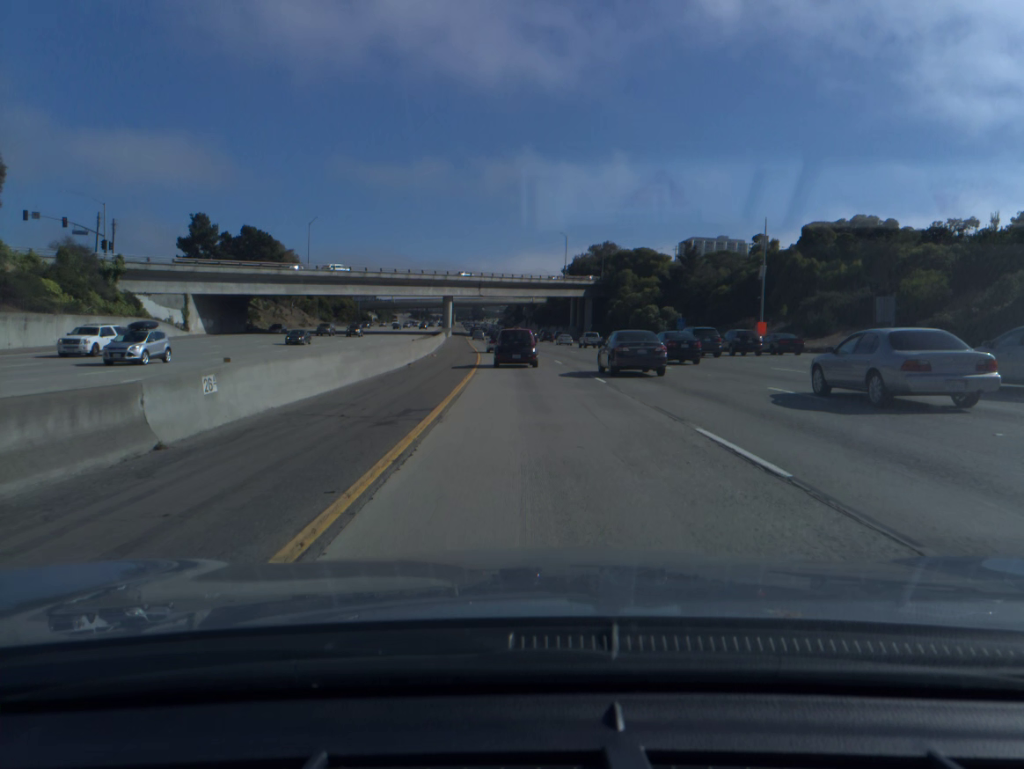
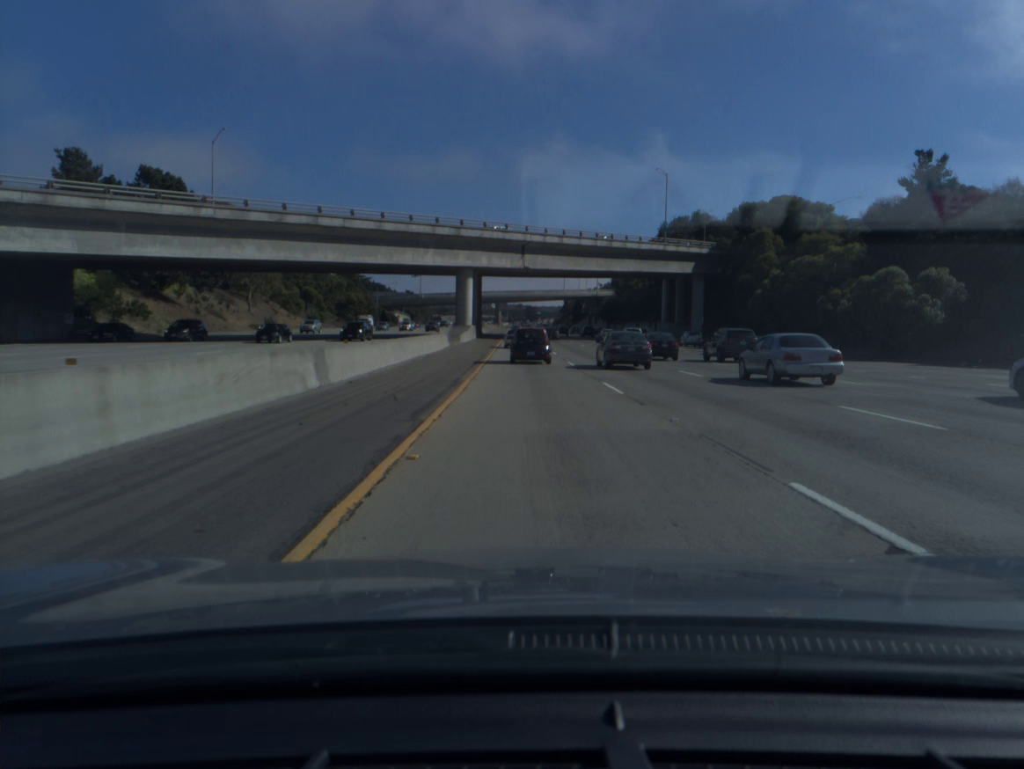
(-2.4, +62.3) m; -4°
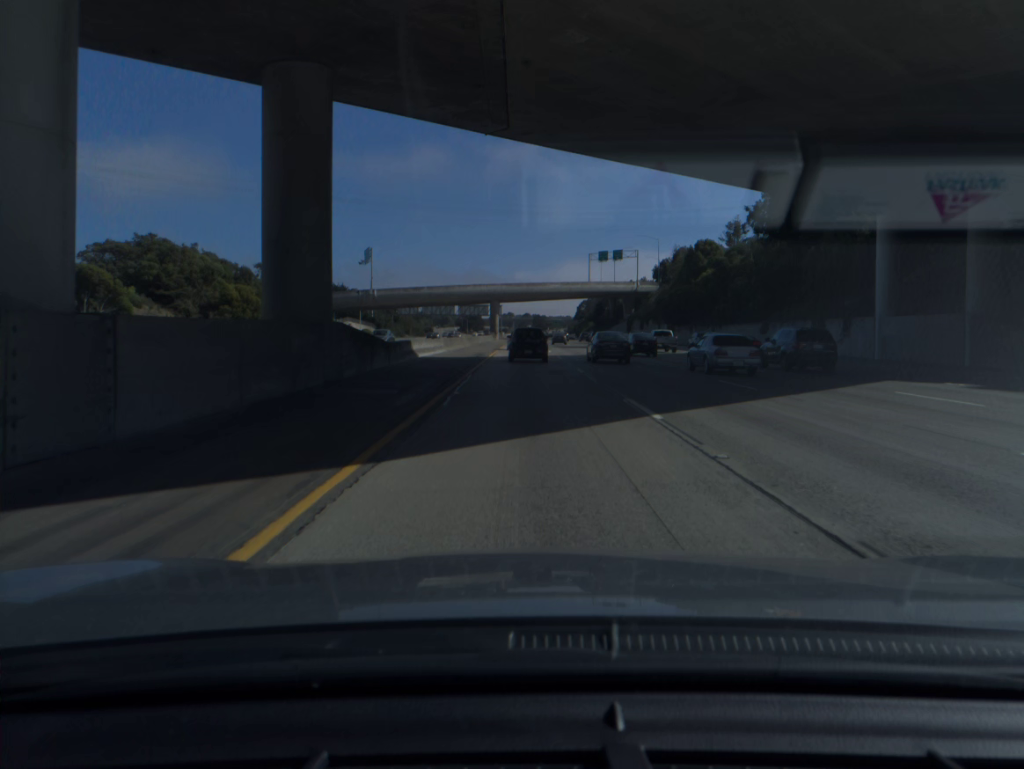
(-0.8, +78.6) m; 0°
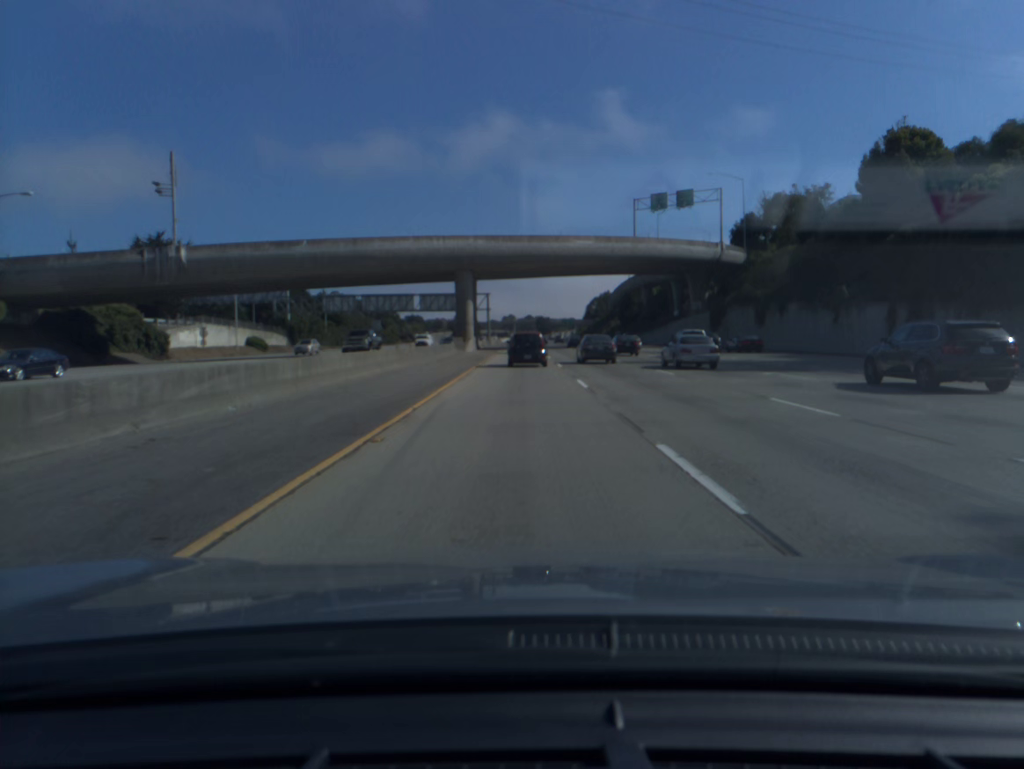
(-0.3, +79.6) m; 0°
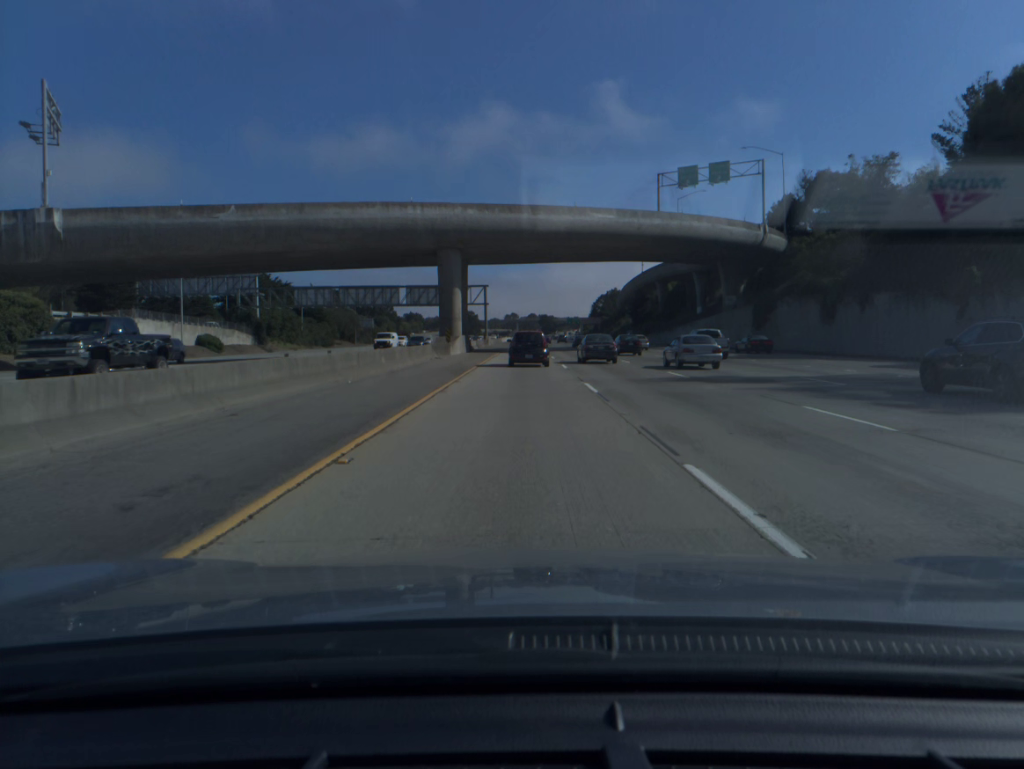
(0.0, +16.4) m; 0°
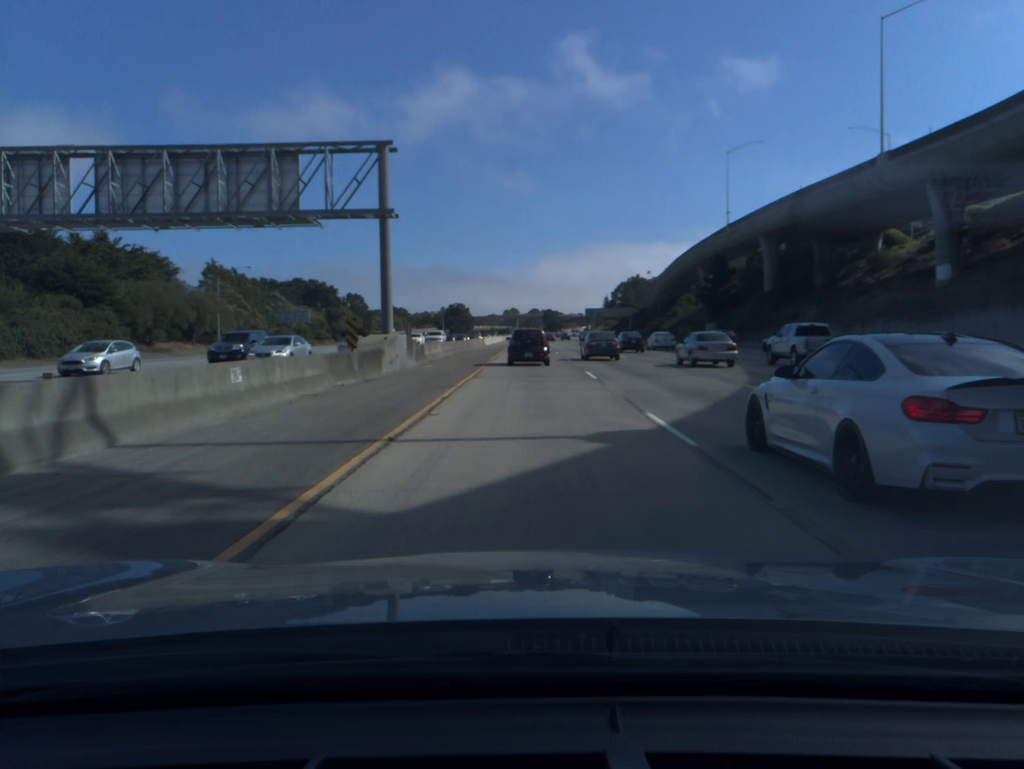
(-0.2, +82.4) m; 0°
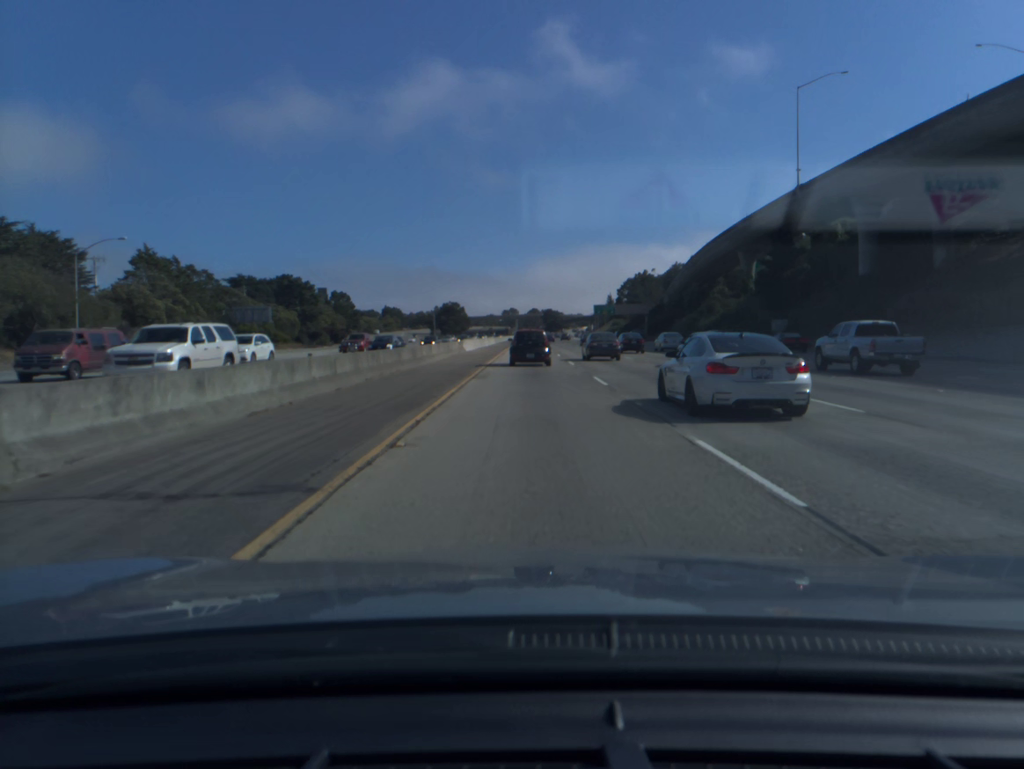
(0.0, +32.9) m; 0°
